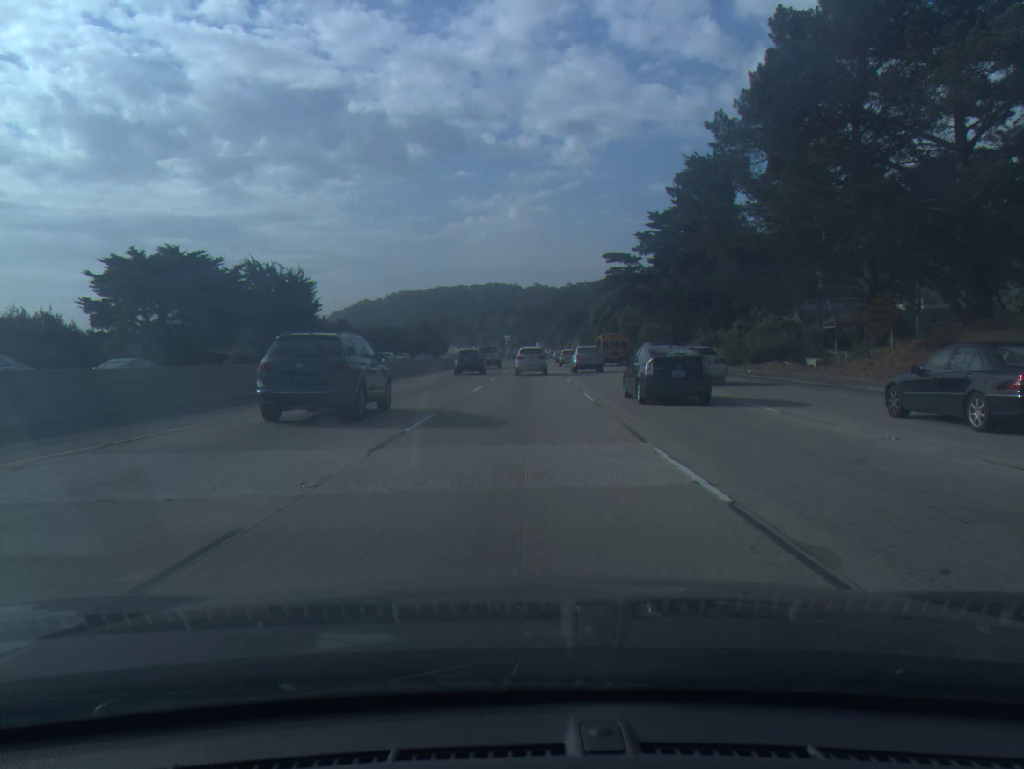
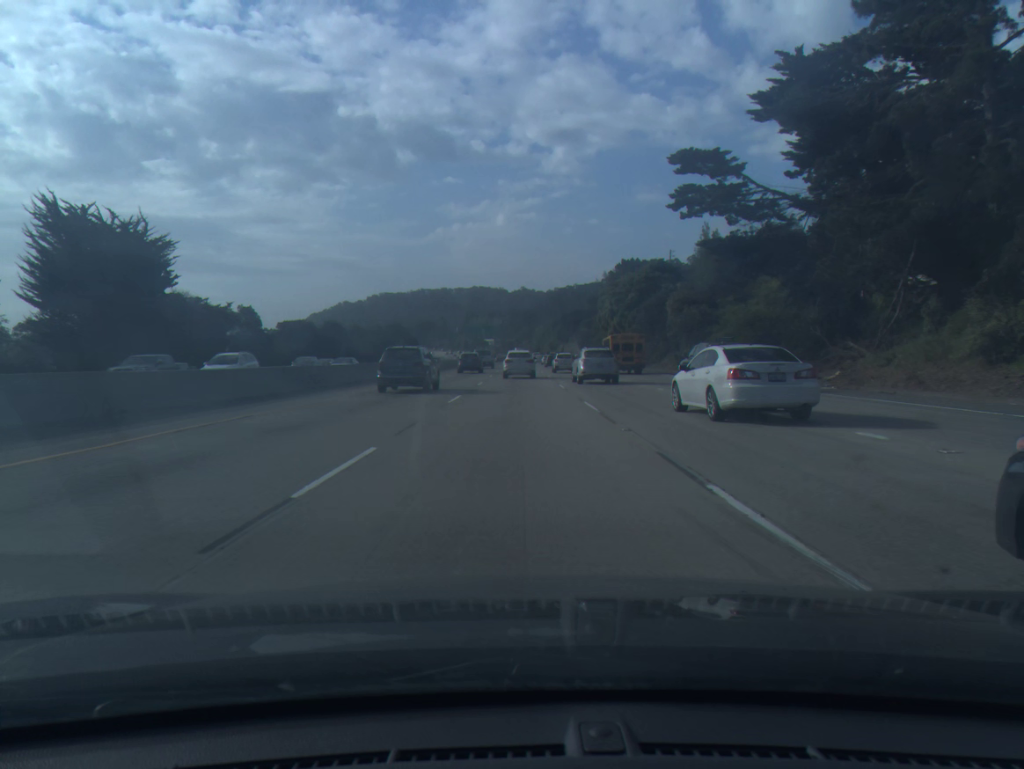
(+0.8, +45.4) m; +1°
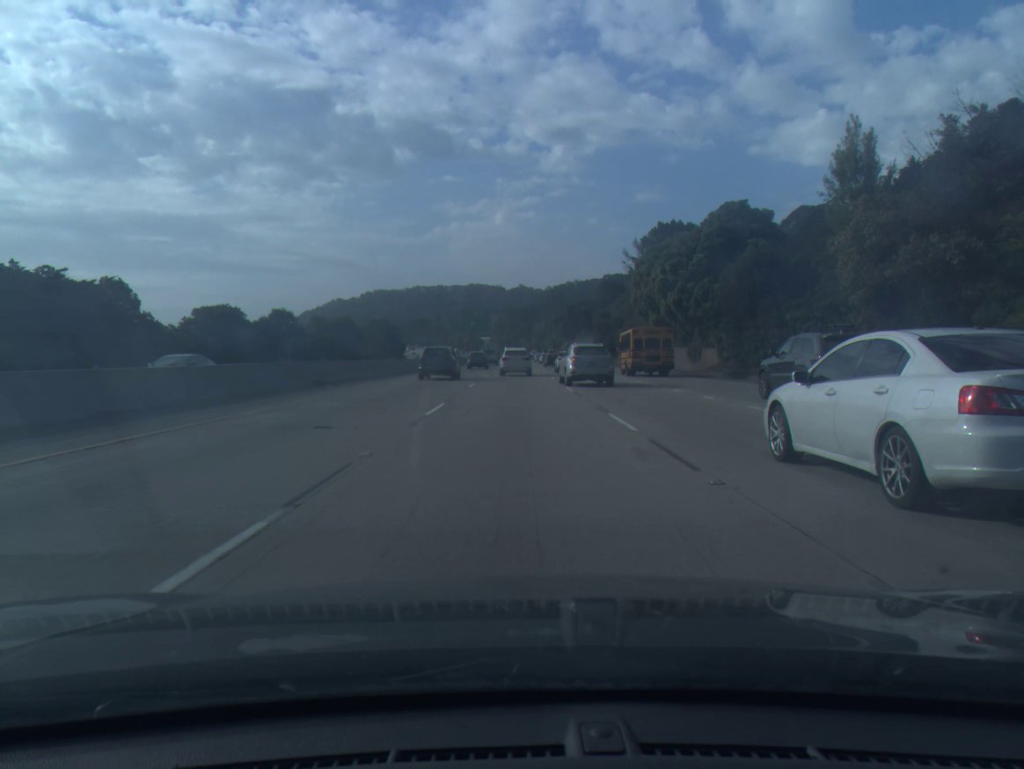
(0.0, +34.1) m; 0°
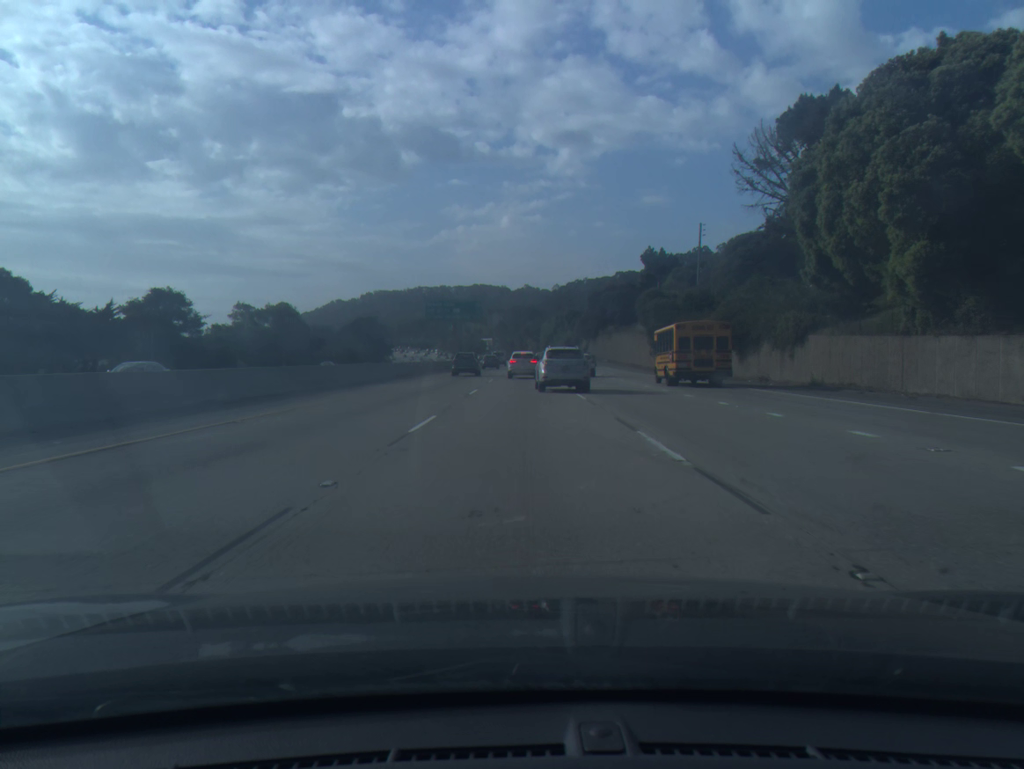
(-0.1, +45.8) m; 0°
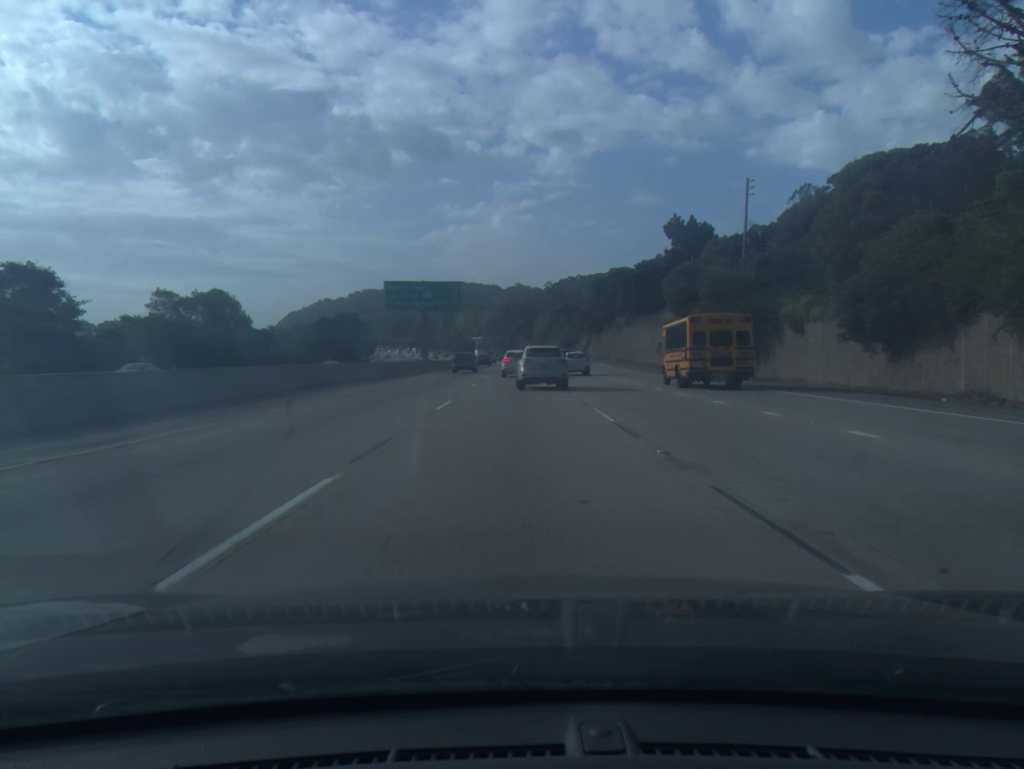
(+0.1, +23.1) m; +1°
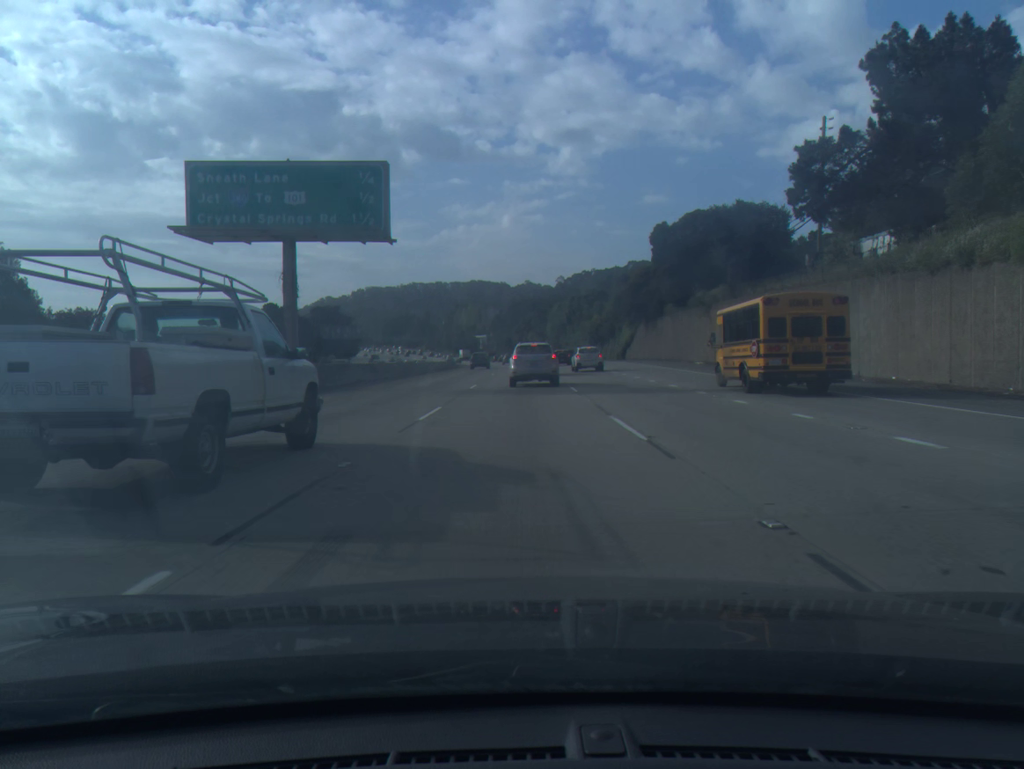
(-0.2, +46.3) m; -1°
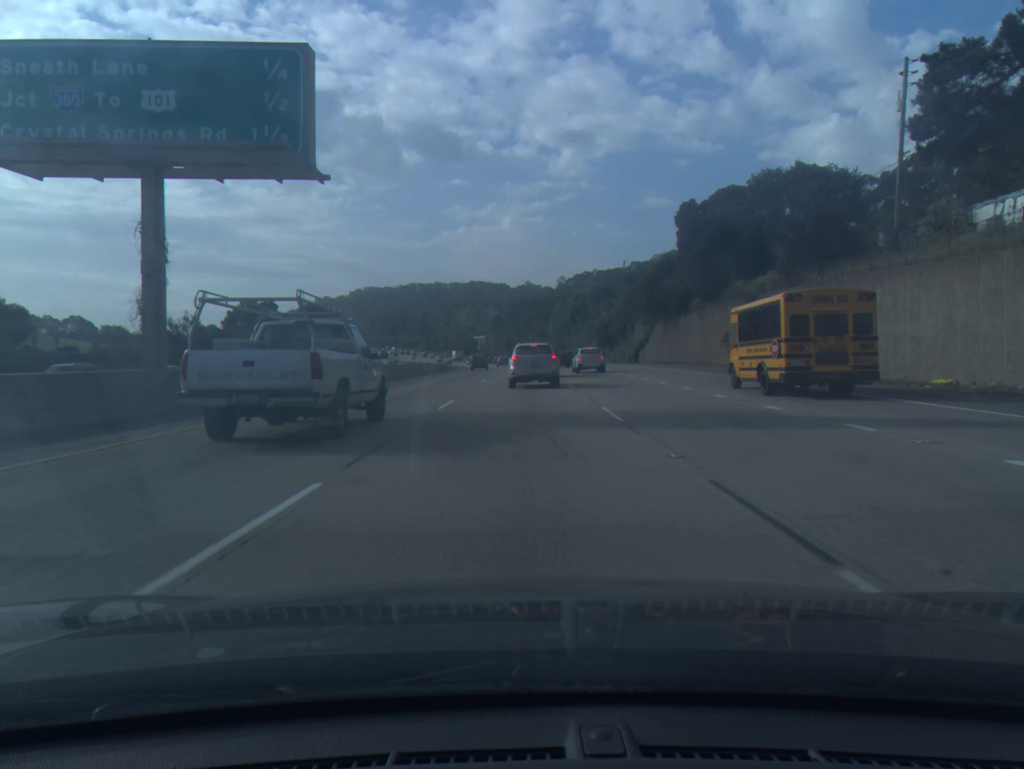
(0.0, +11.3) m; 0°
